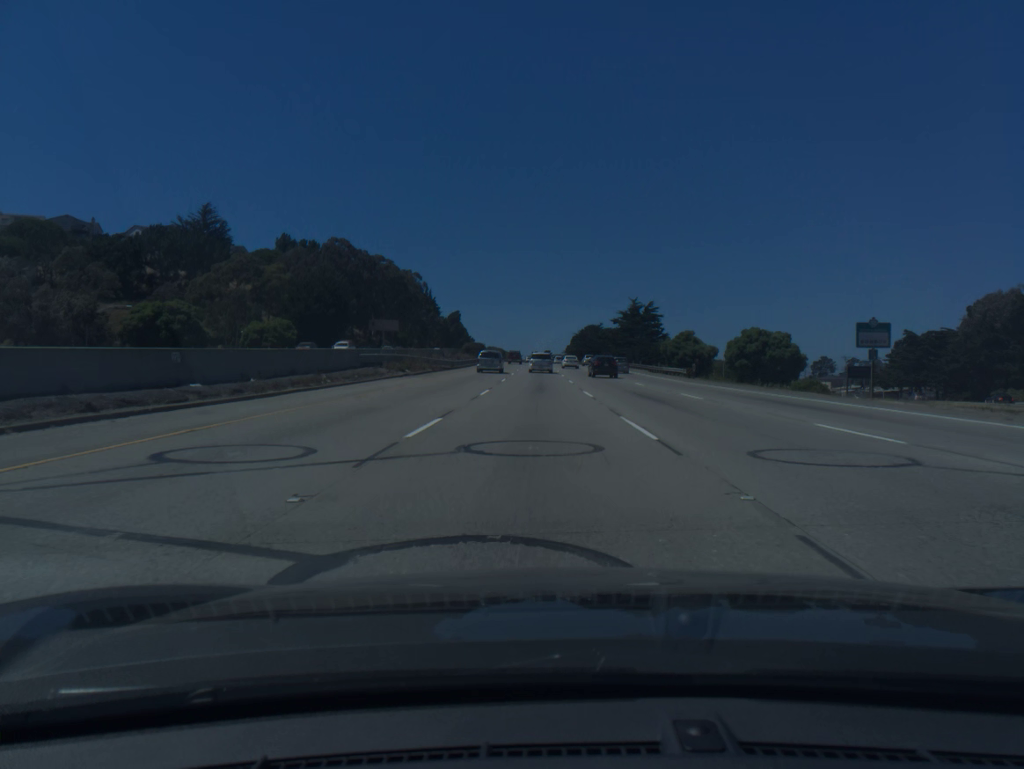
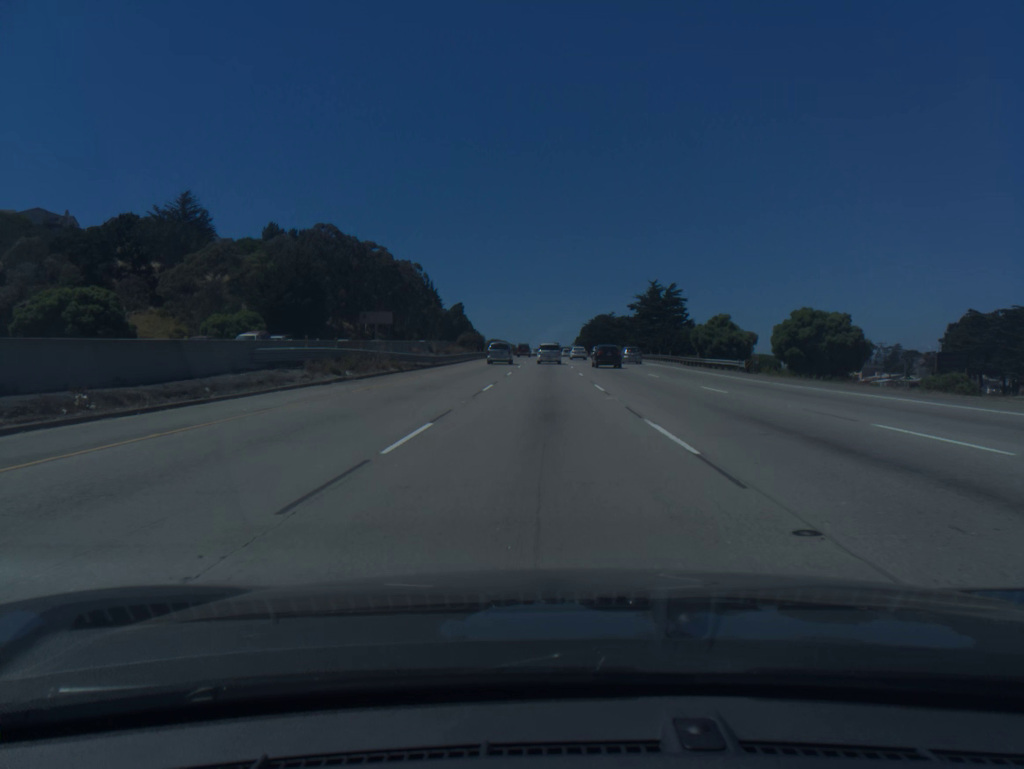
(-0.1, +17.0) m; -1°
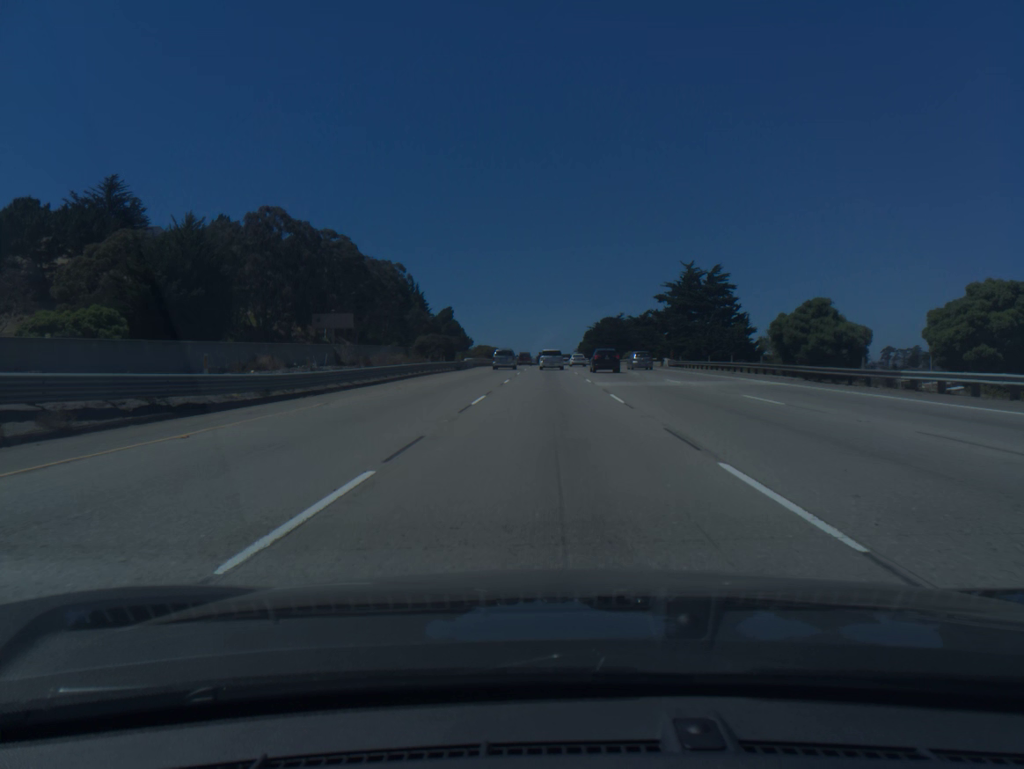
(-0.1, +34.0) m; 0°
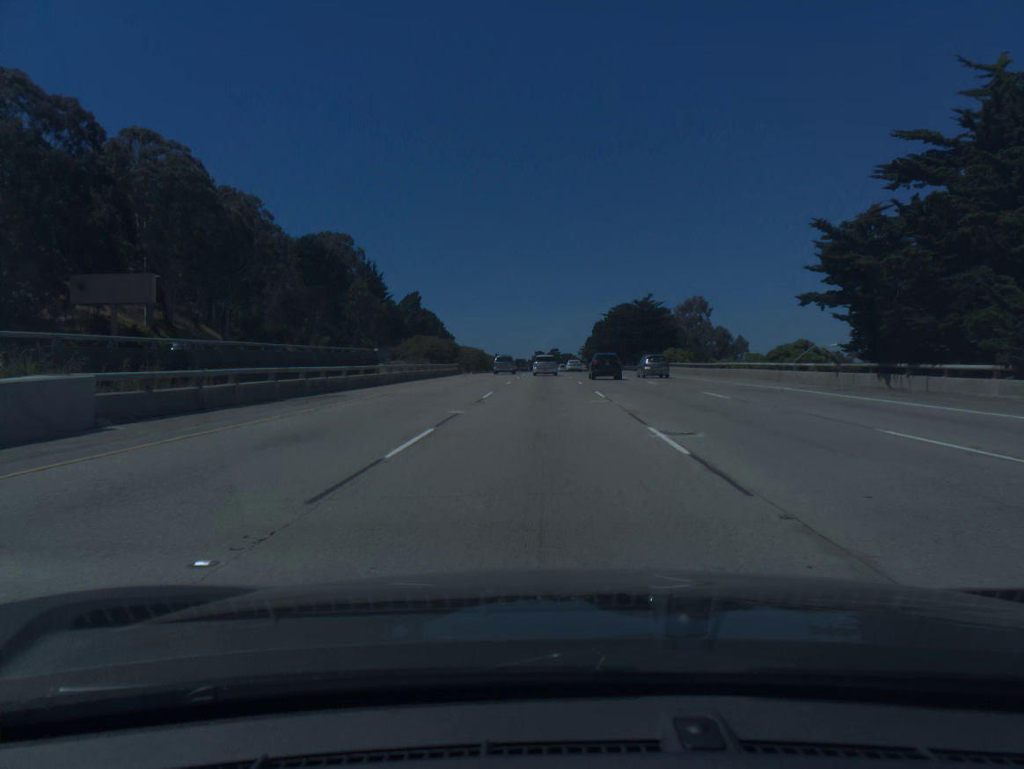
(+0.4, +68.0) m; 0°
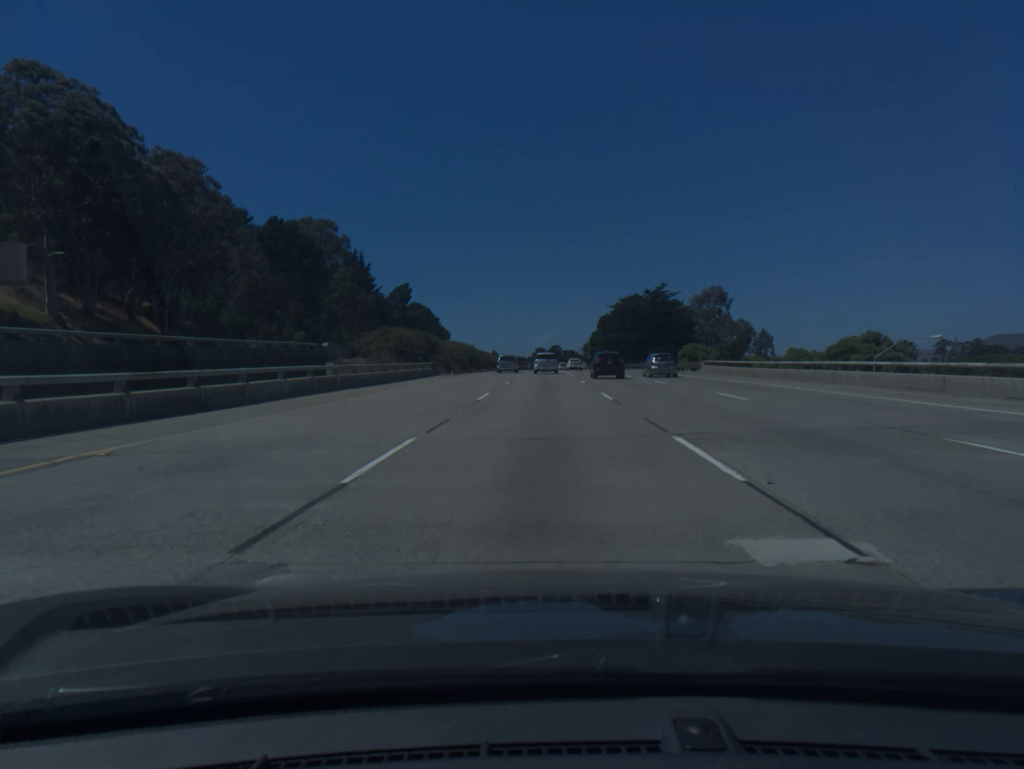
(0.0, +17.0) m; 0°
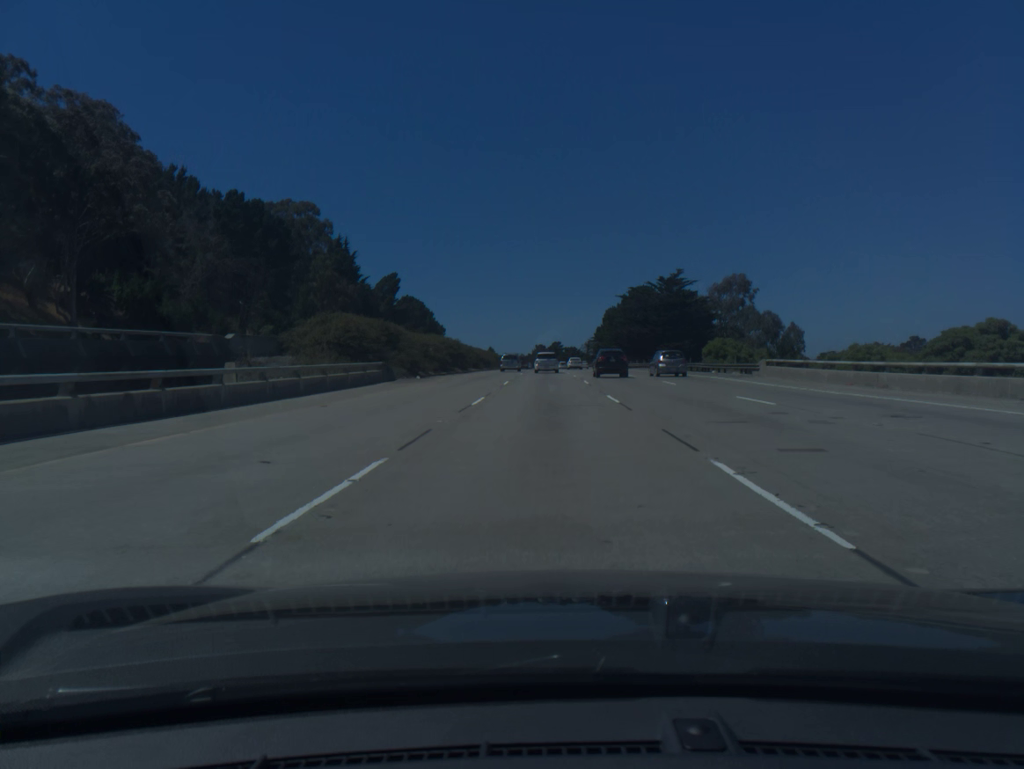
(0.0, +17.0) m; 0°
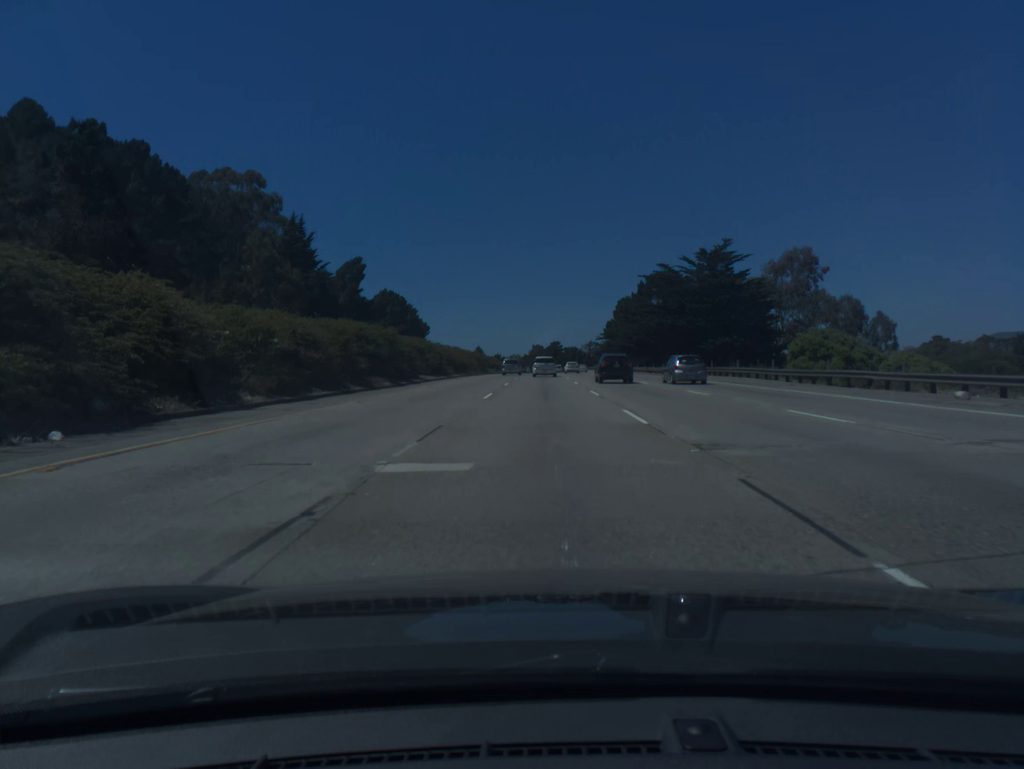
(0.0, +34.2) m; 0°
